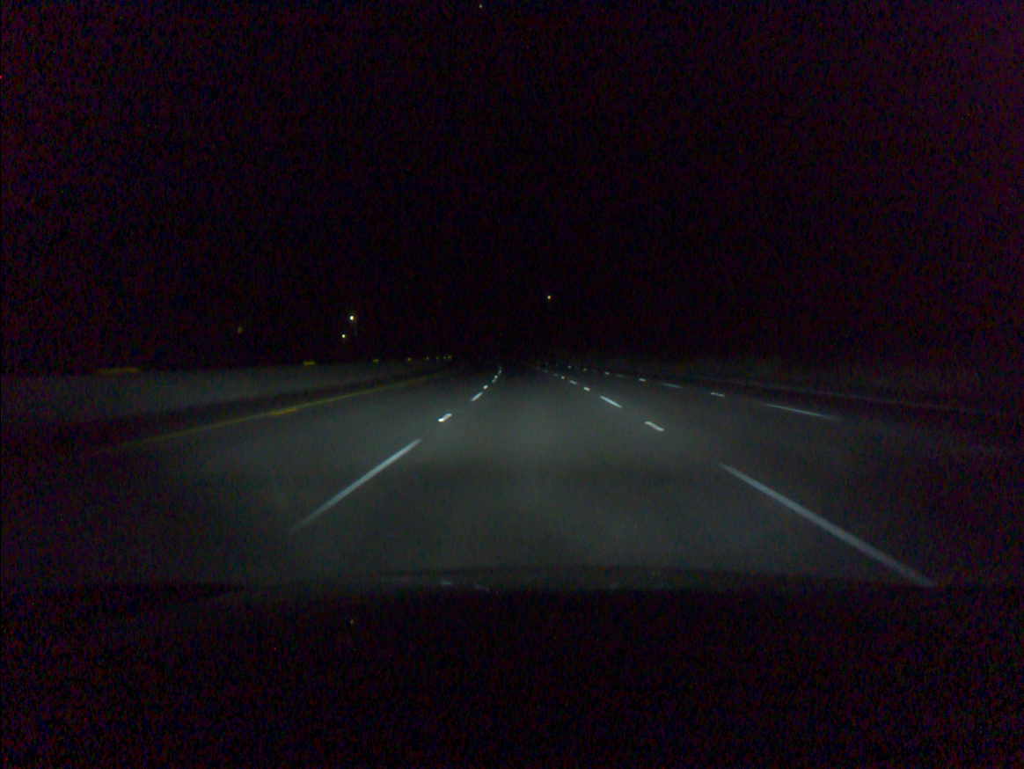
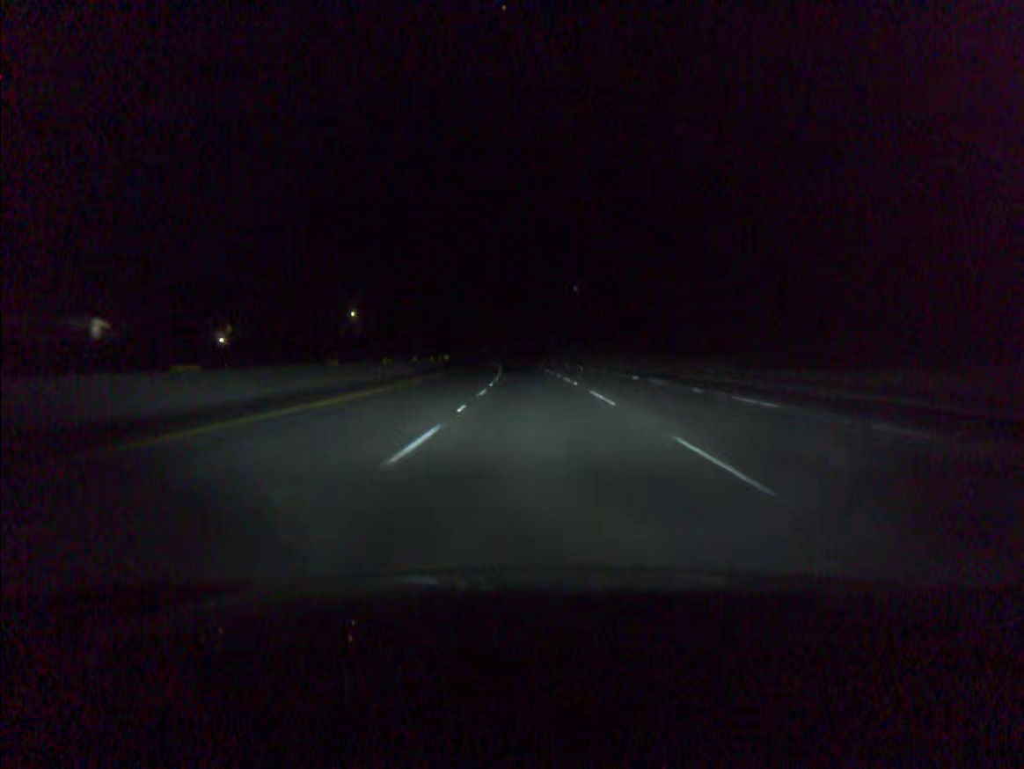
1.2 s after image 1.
(-0.6, +40.8) m; -2°
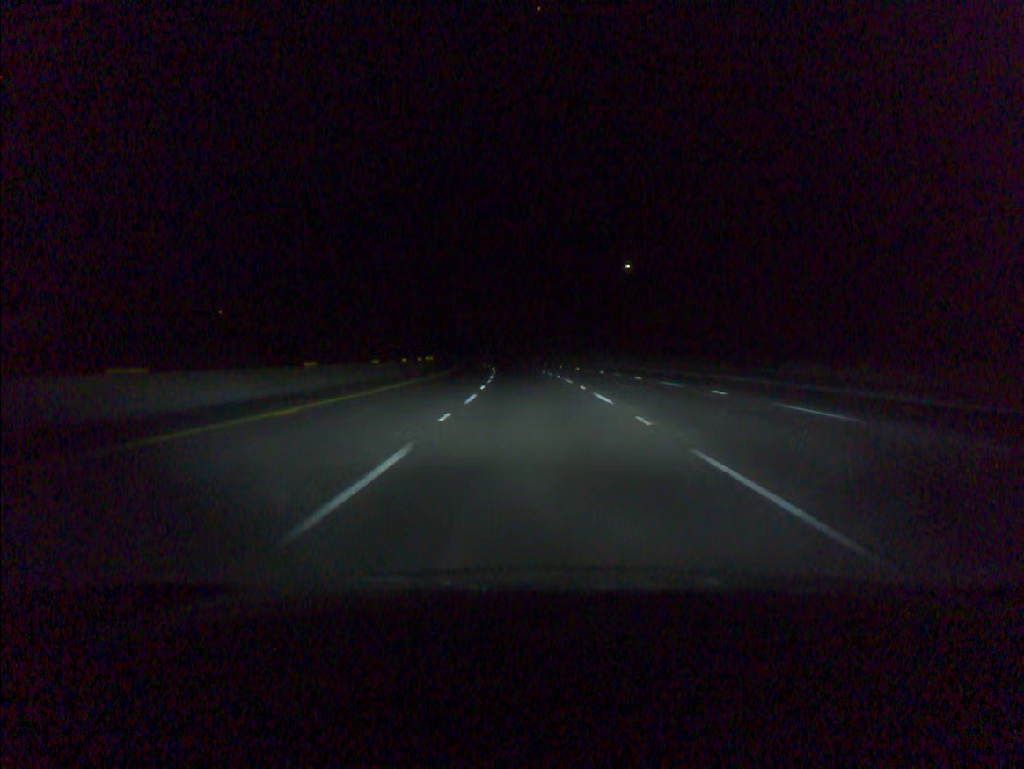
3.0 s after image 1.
(-1.3, +61.3) m; -2°
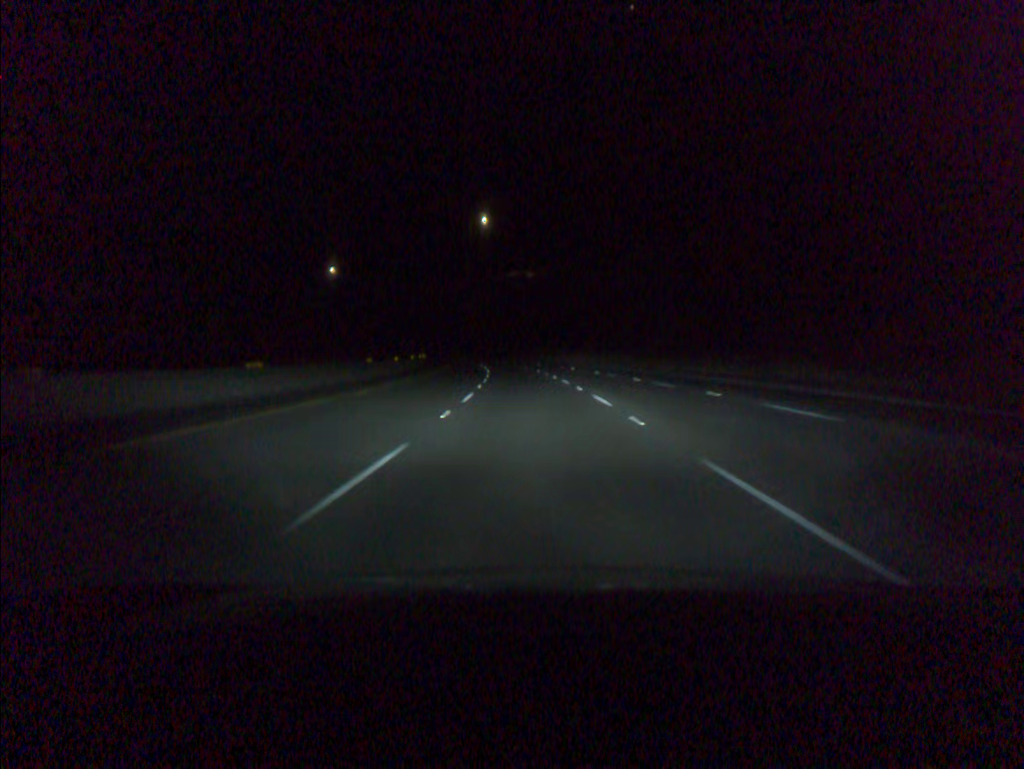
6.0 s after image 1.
(-5.2, +101.9) m; -6°
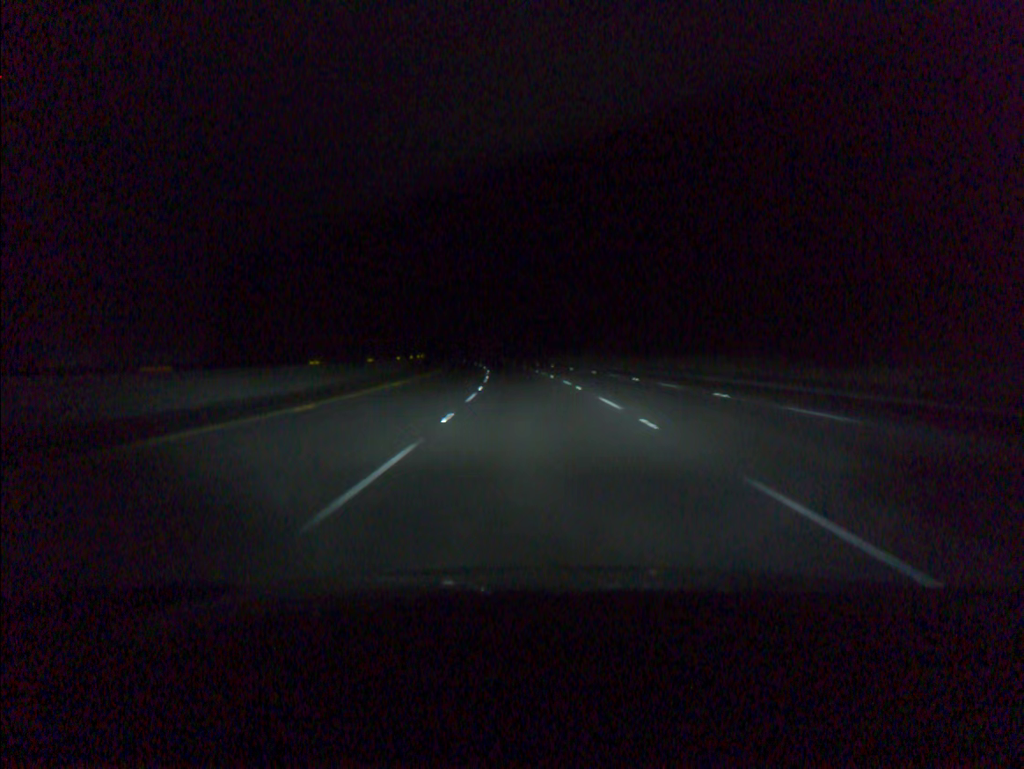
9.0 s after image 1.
(-6.4, +101.8) m; -7°
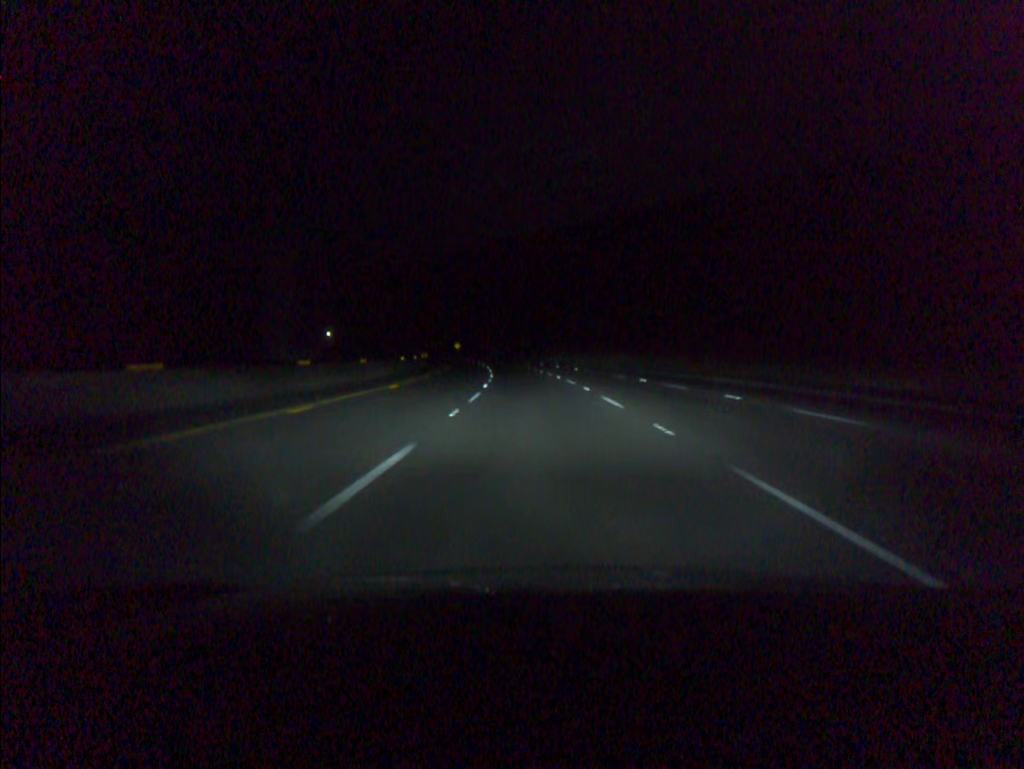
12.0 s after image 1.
(-6.6, +102.0) m; -7°
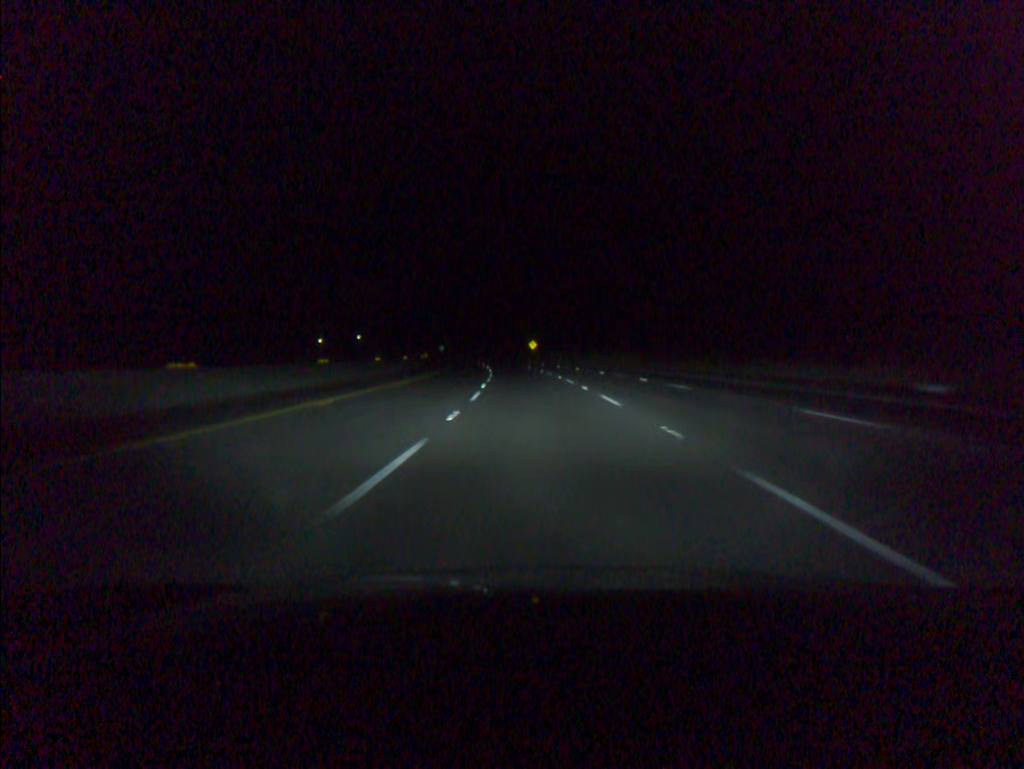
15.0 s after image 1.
(-6.1, +102.1) m; -7°
